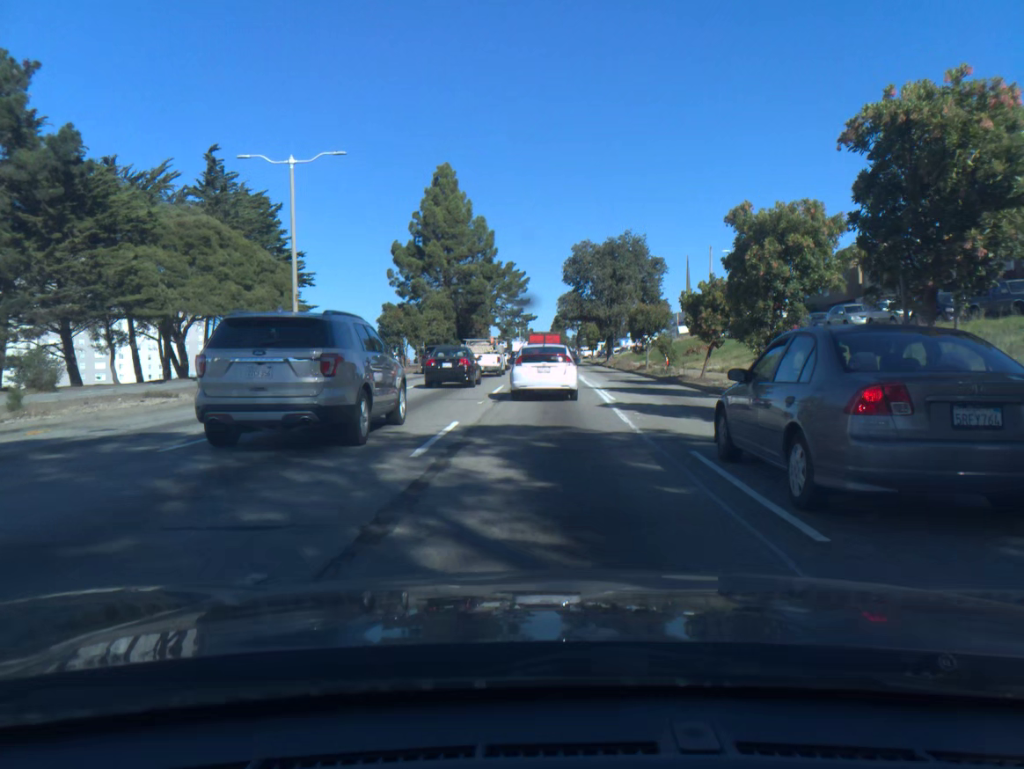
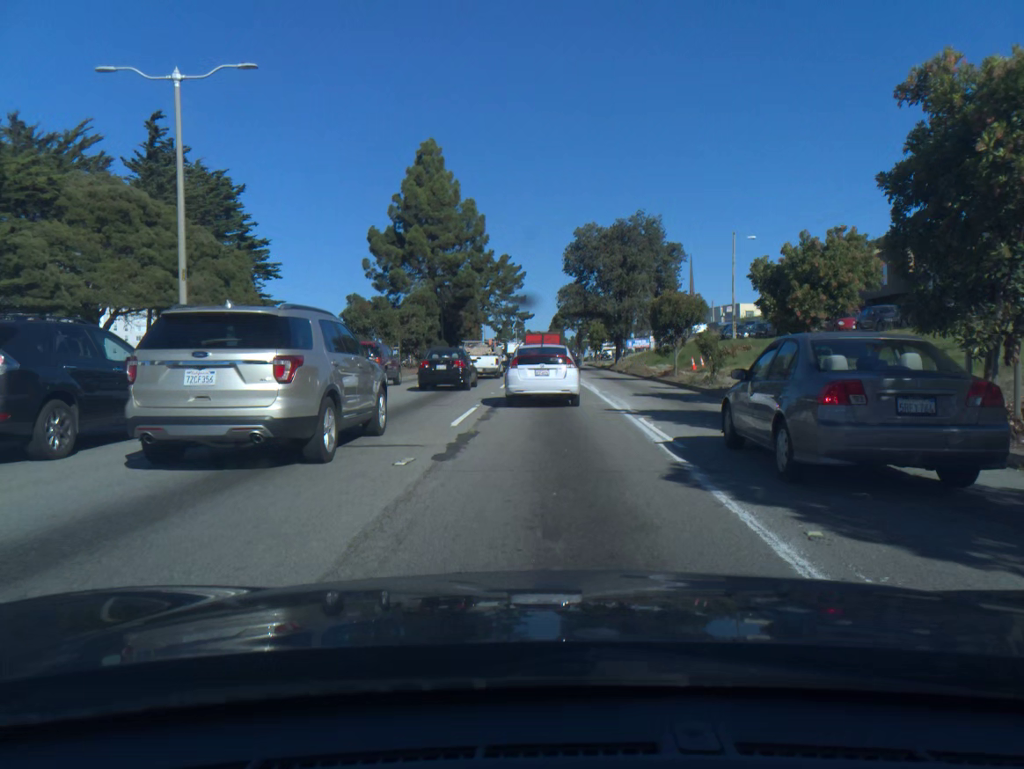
(0.0, +10.0) m; 0°
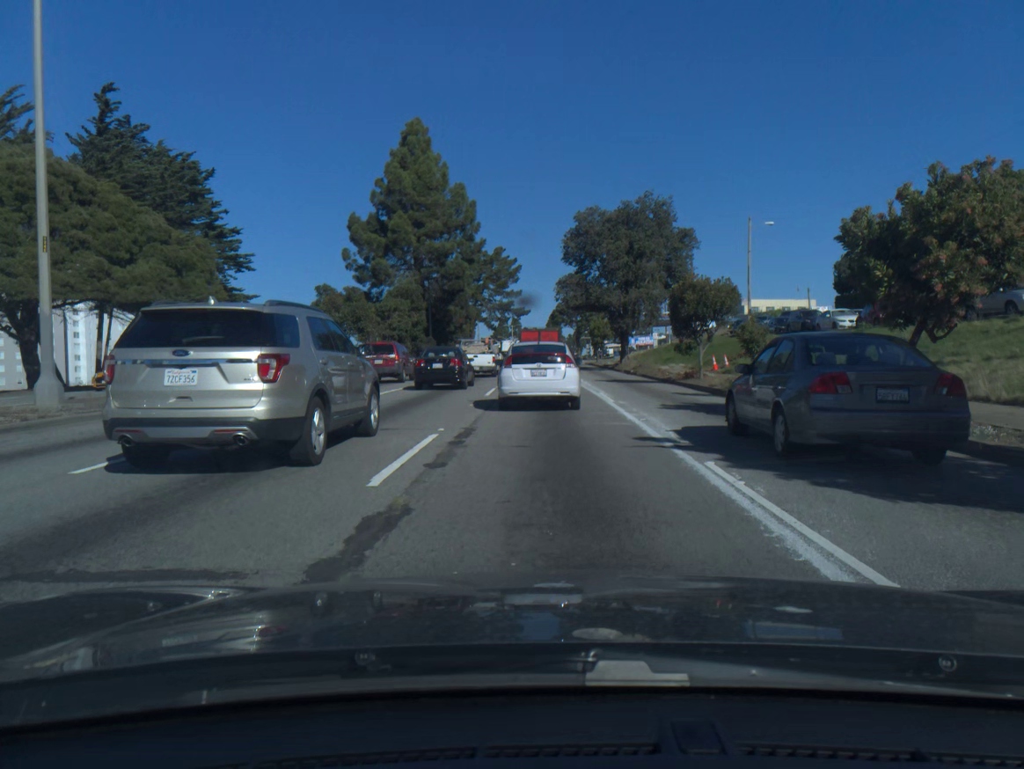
(0.0, +6.1) m; +1°
